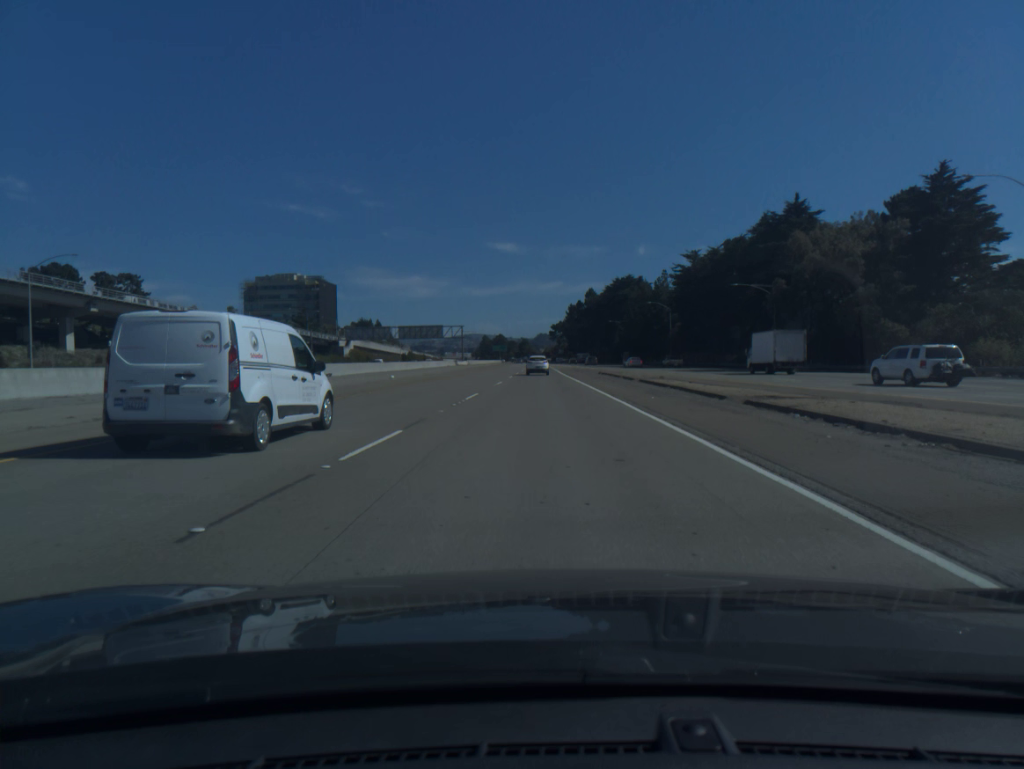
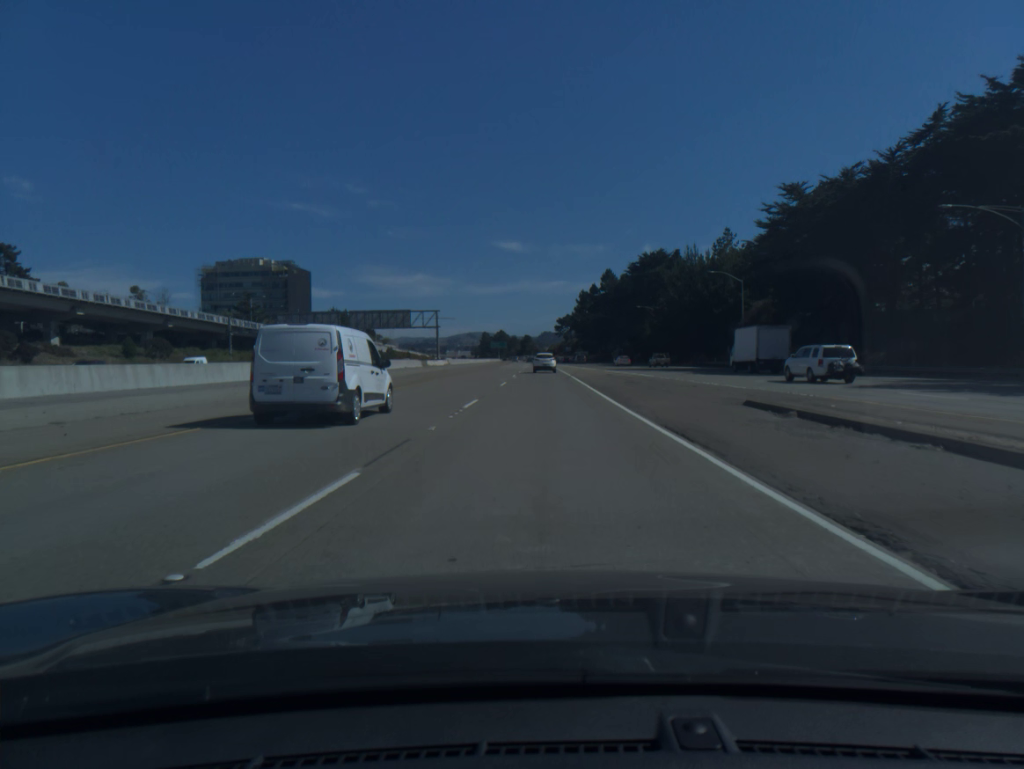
(-0.3, +48.2) m; 0°
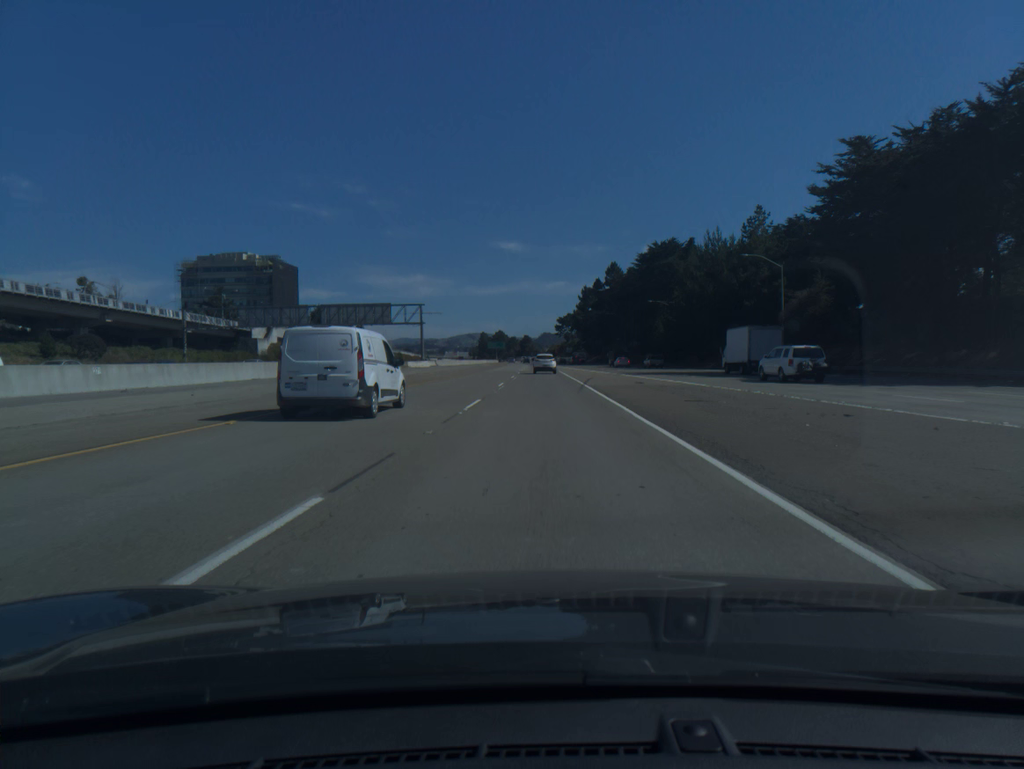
(0.0, +16.0) m; 0°
